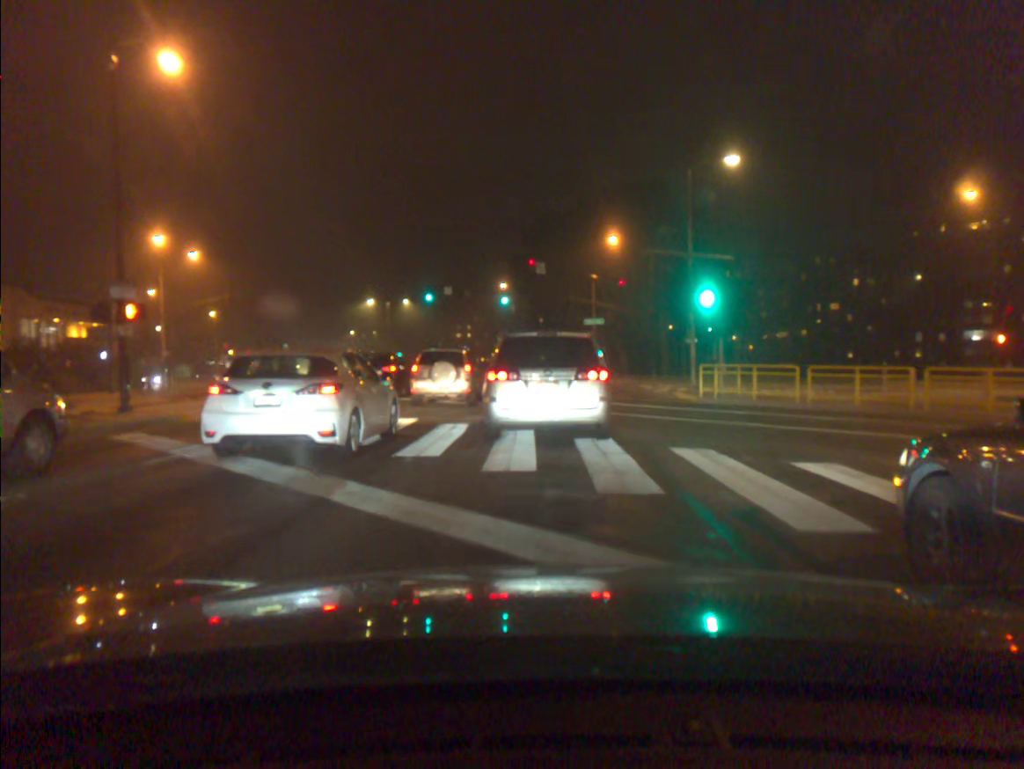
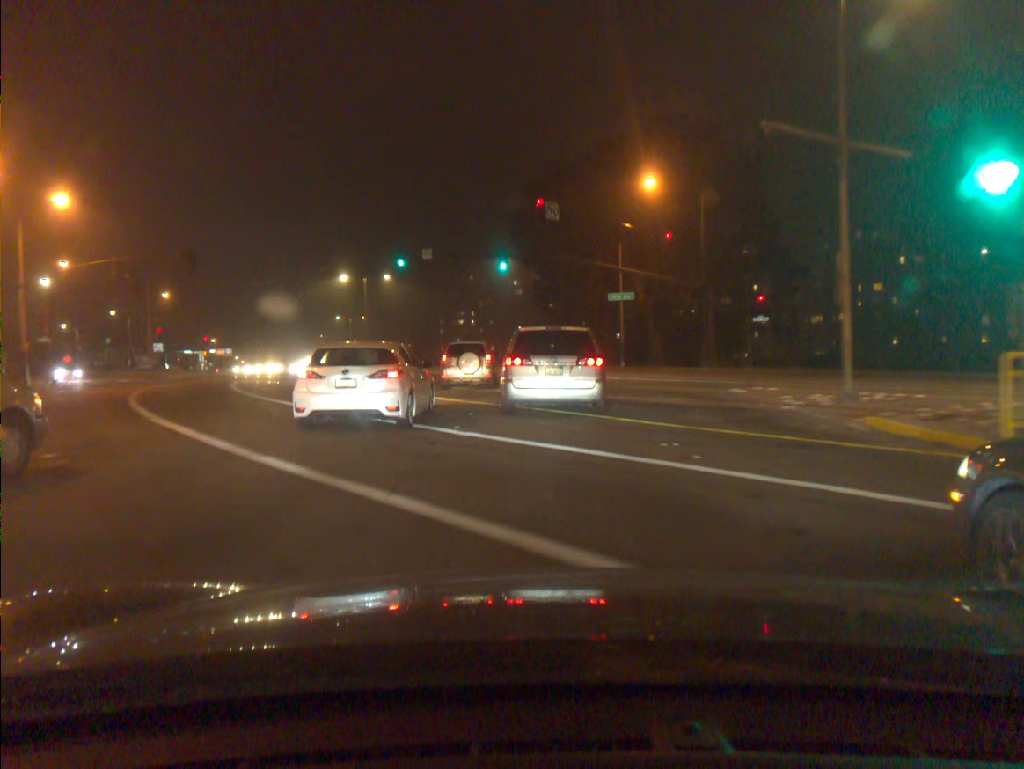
(-0.2, +16.4) m; -1°
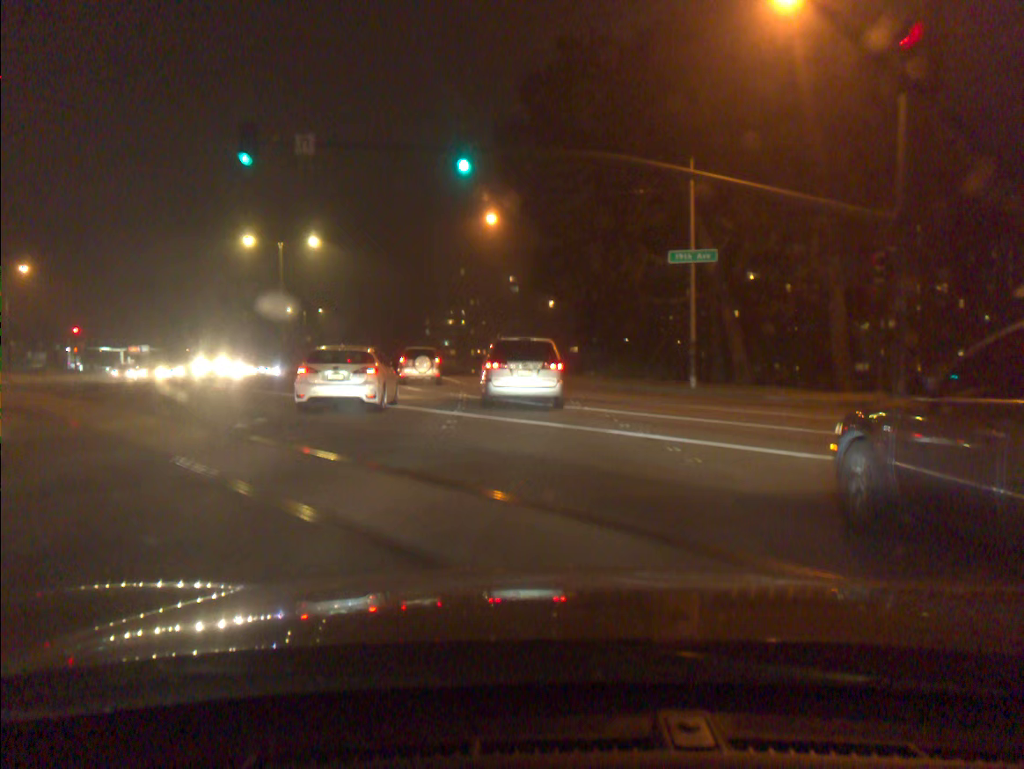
(-0.1, +26.2) m; 0°
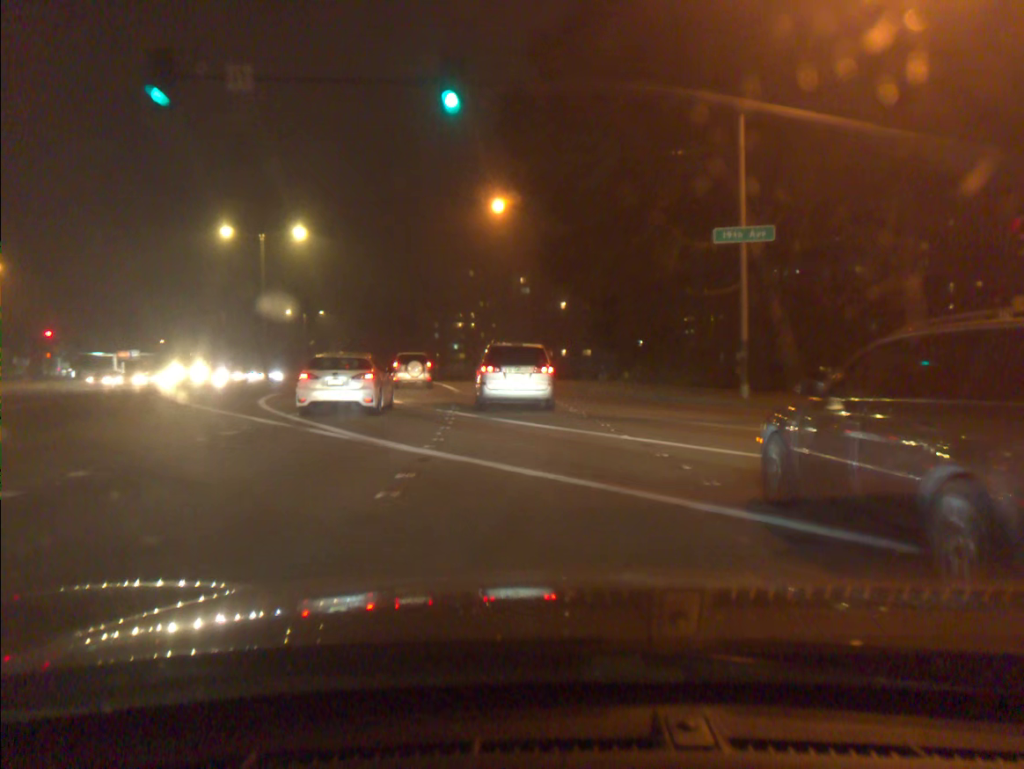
(0.0, +6.0) m; -1°
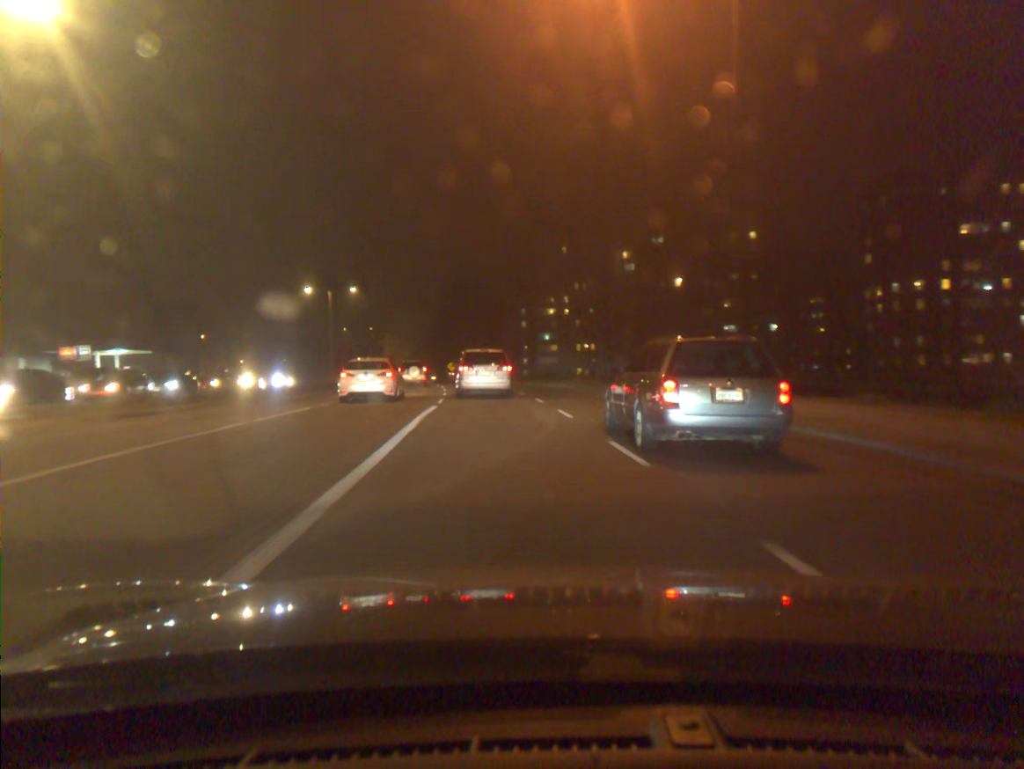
(-1.8, +33.3) m; -7°
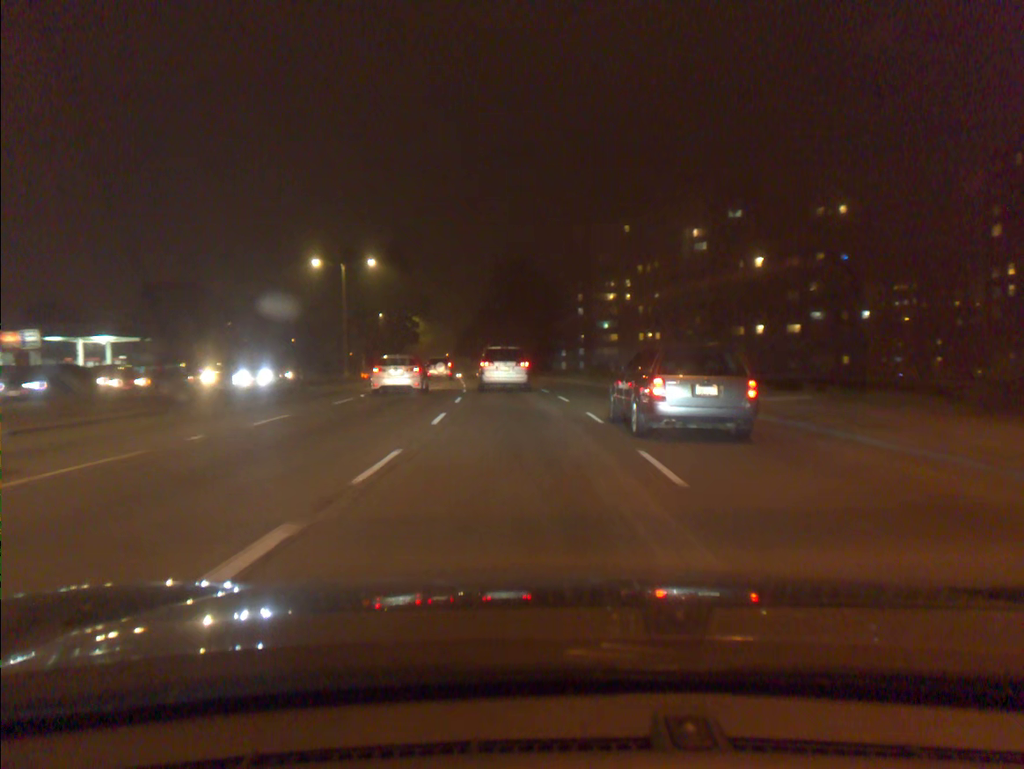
(-0.6, +16.0) m; -4°
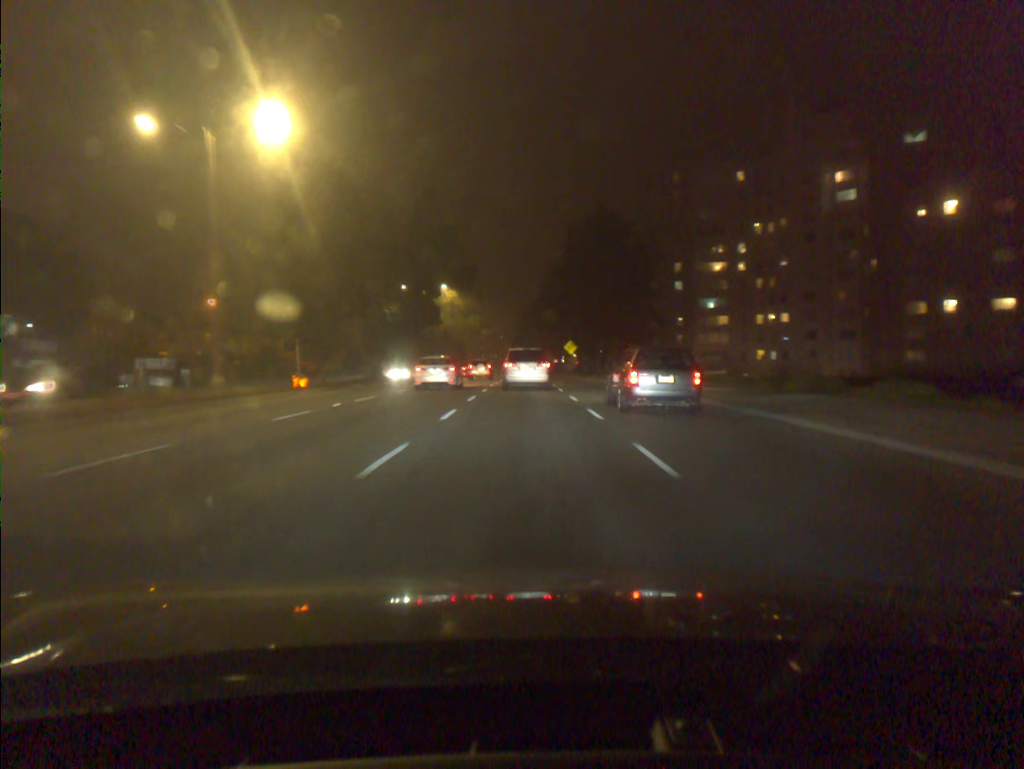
(-1.6, +36.4) m; -5°
